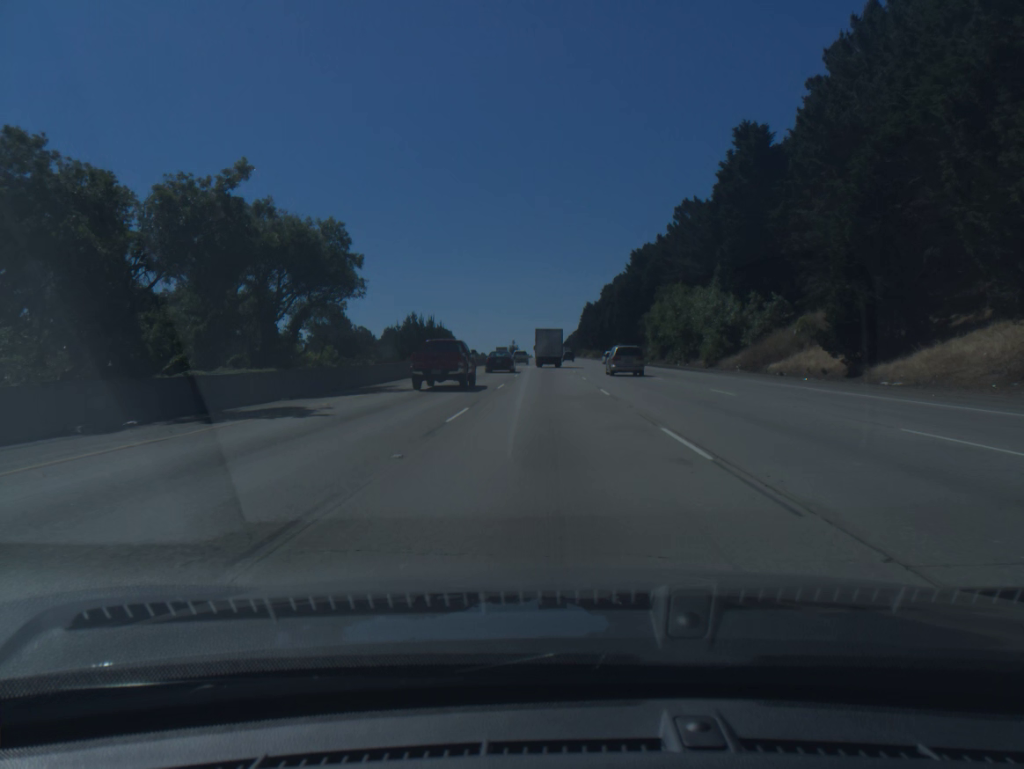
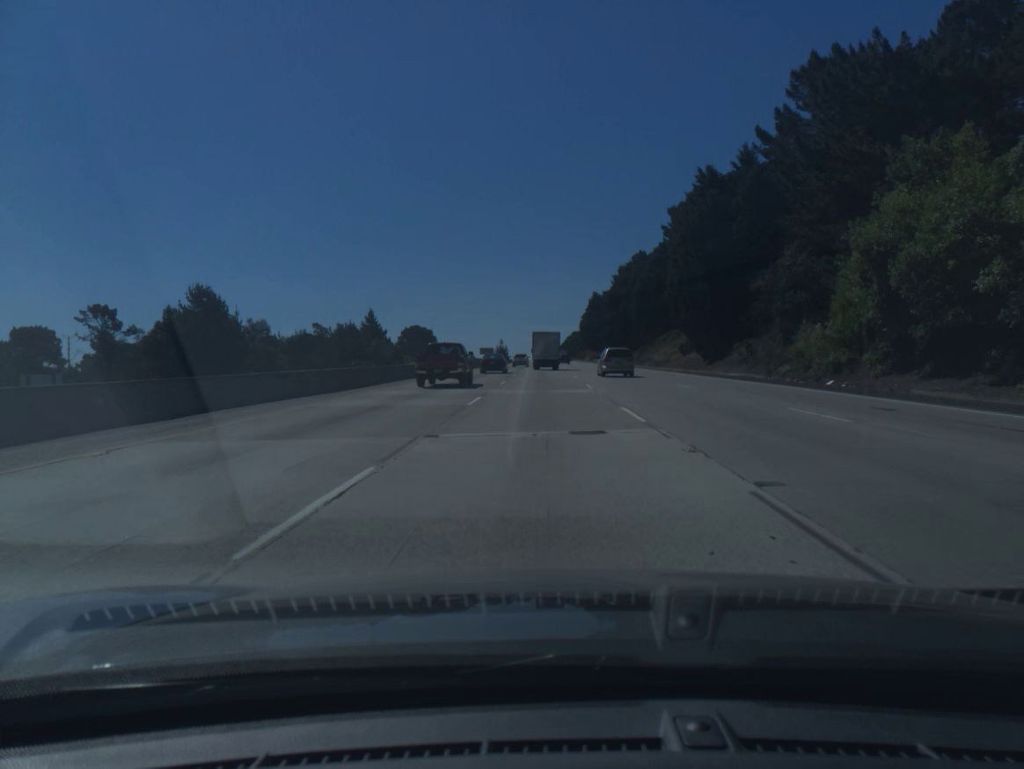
(+0.2, +67.9) m; 0°
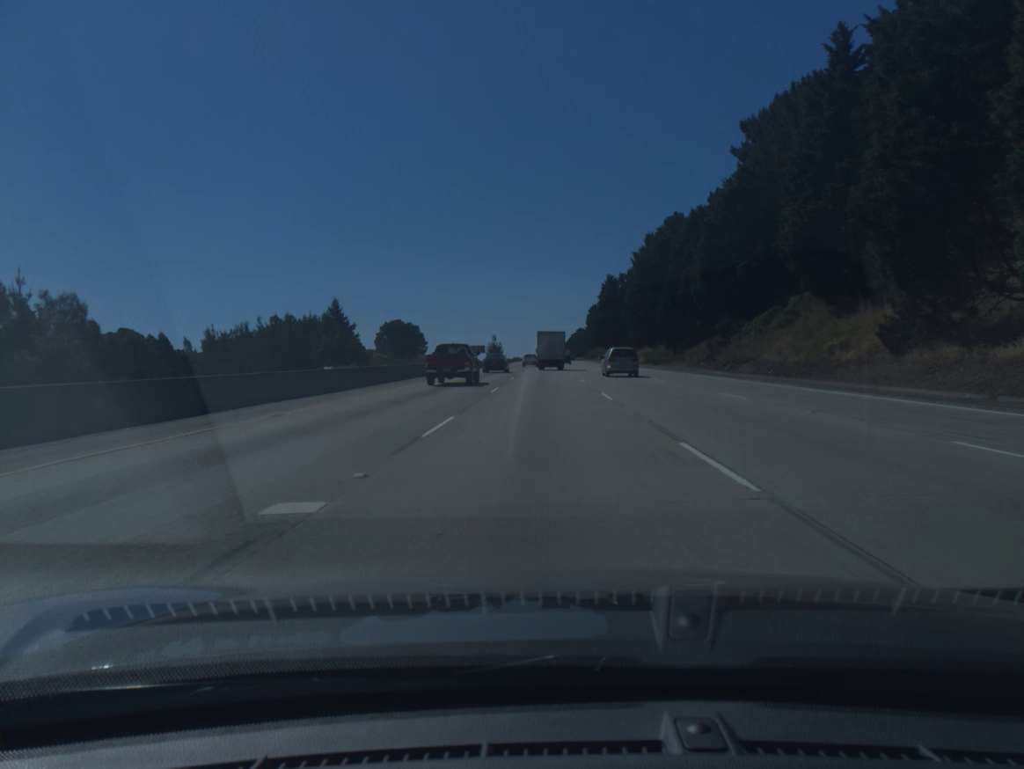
(-0.1, +51.3) m; 0°
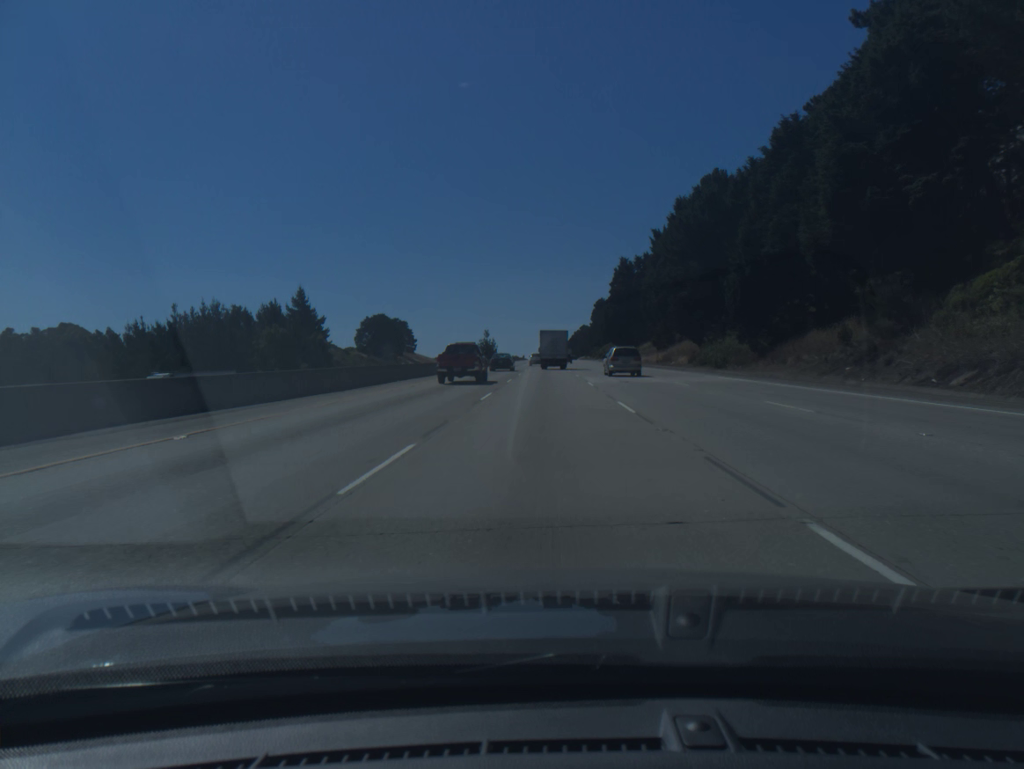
(0.0, +34.4) m; 0°
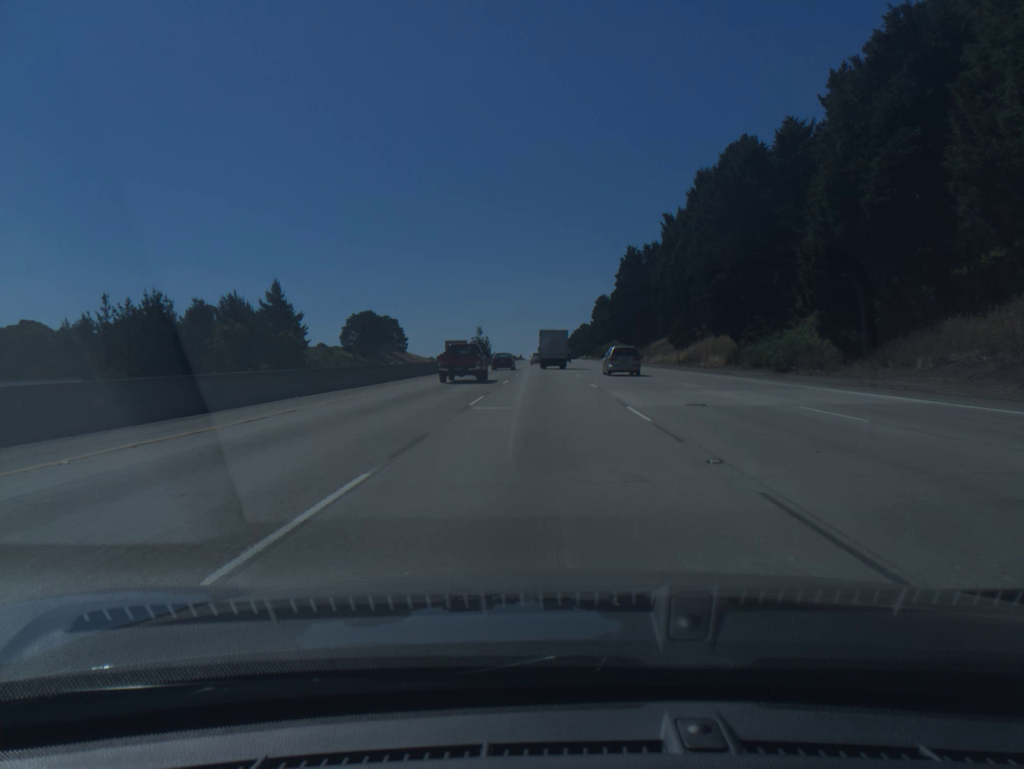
(0.0, +17.2) m; 0°
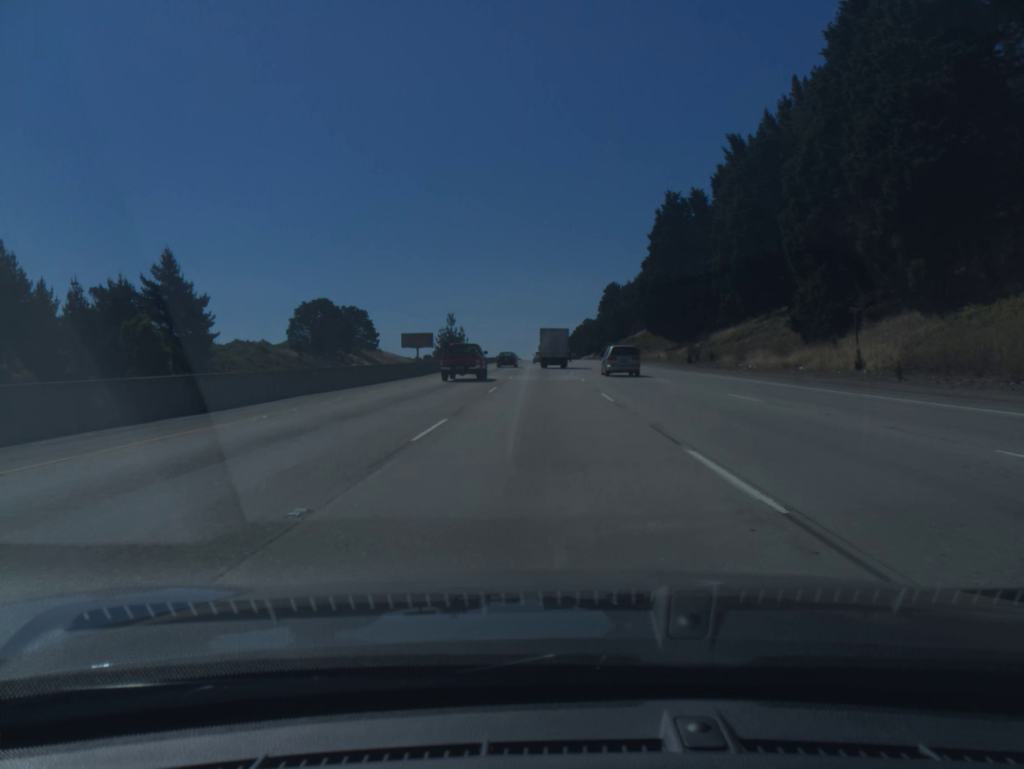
(+0.1, +51.8) m; 0°
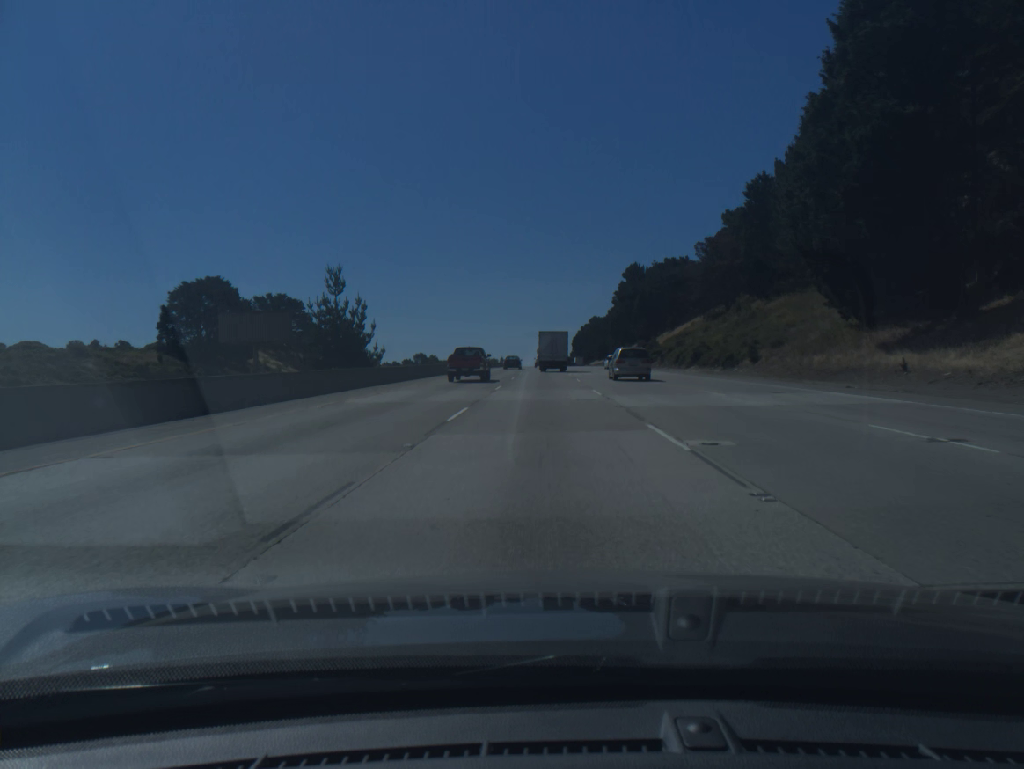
(-0.1, +69.2) m; 0°
